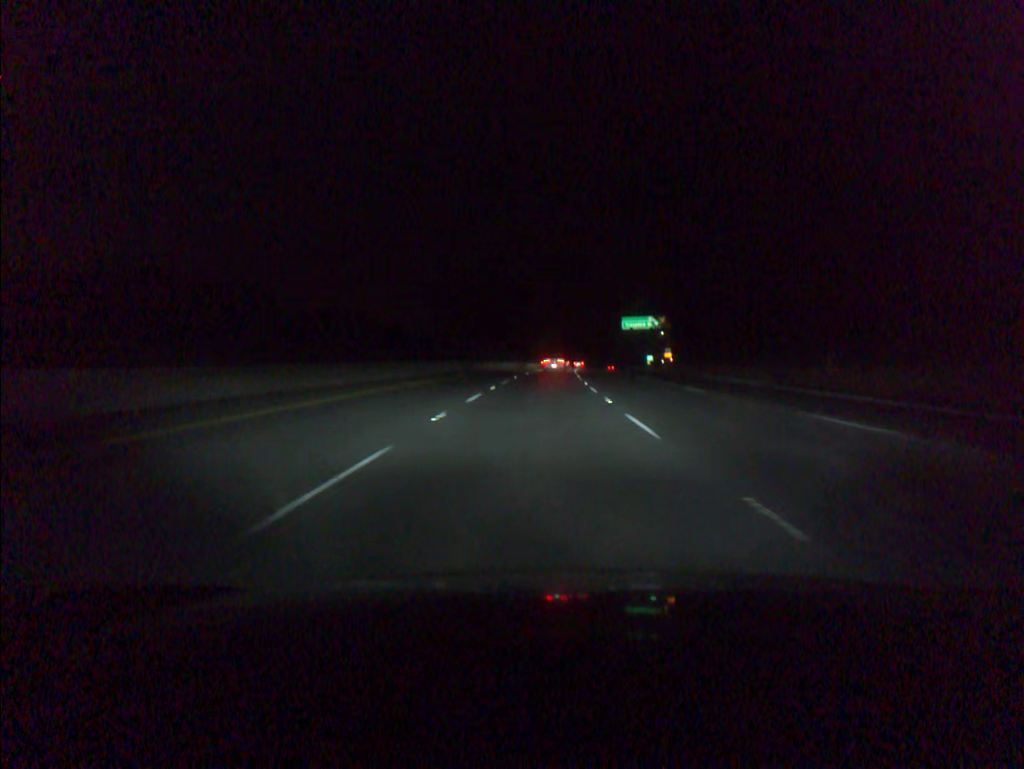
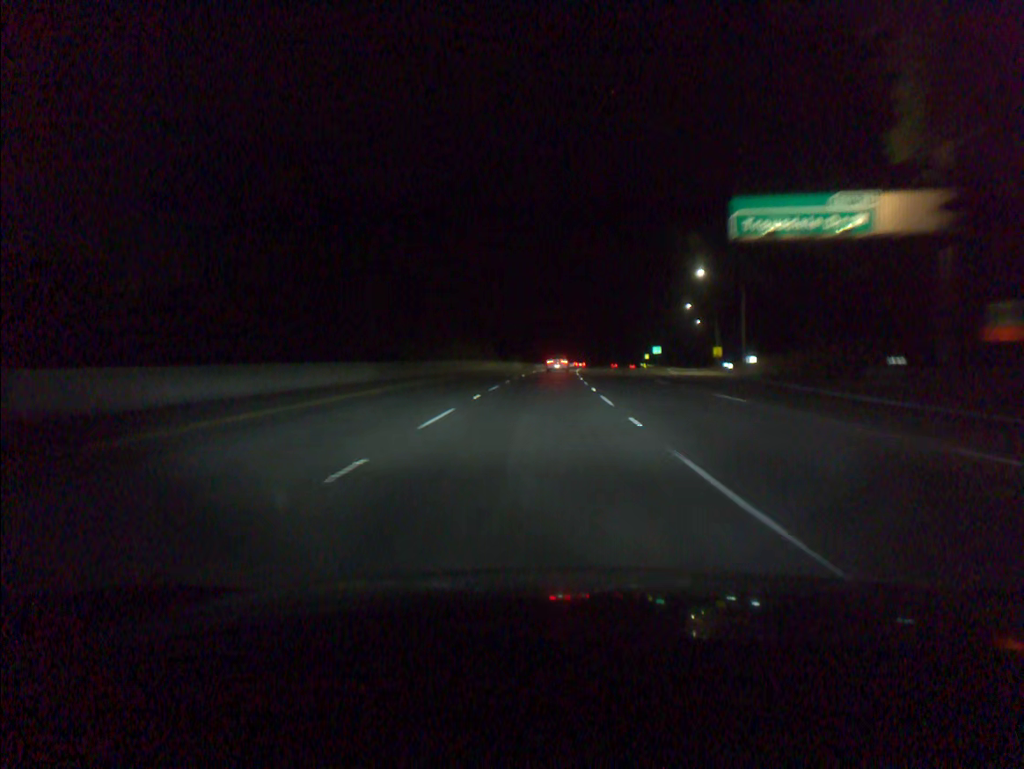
(+2.8, +94.3) m; +3°
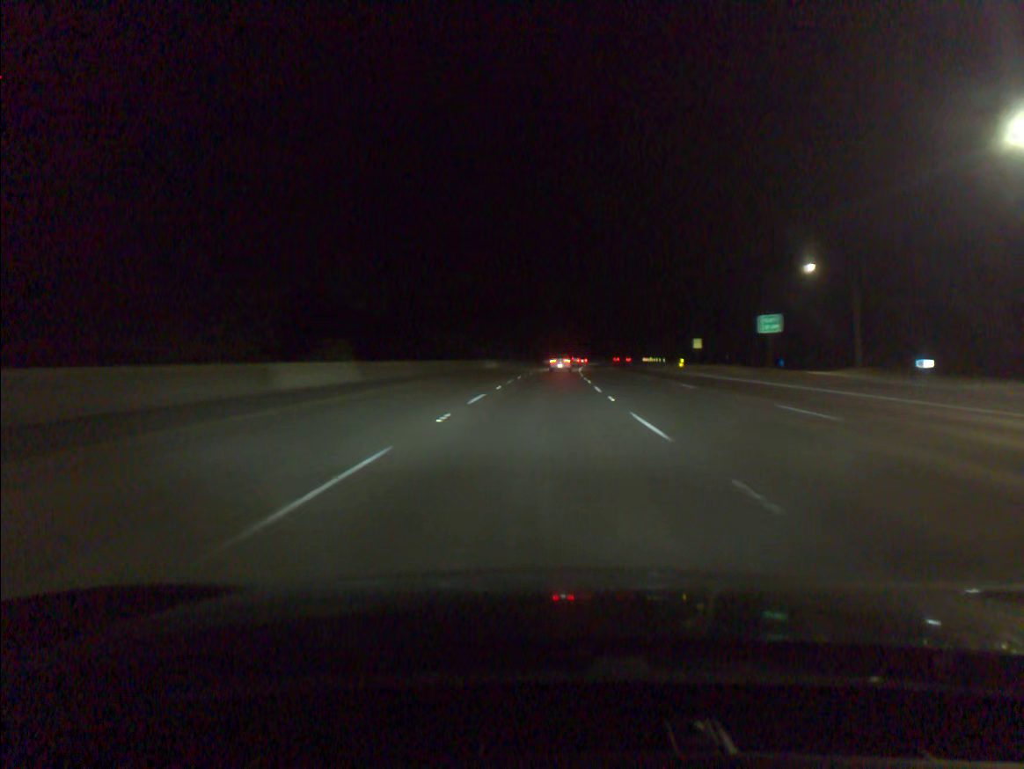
(+2.7, +94.9) m; +3°
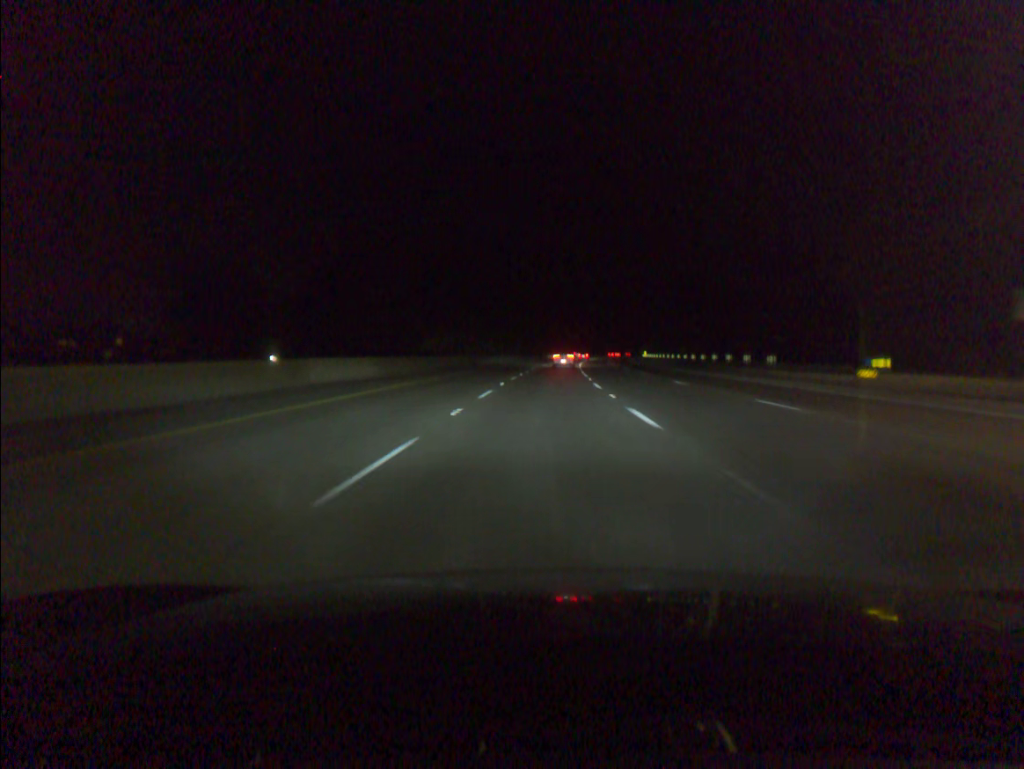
(+1.1, +57.2) m; +2°
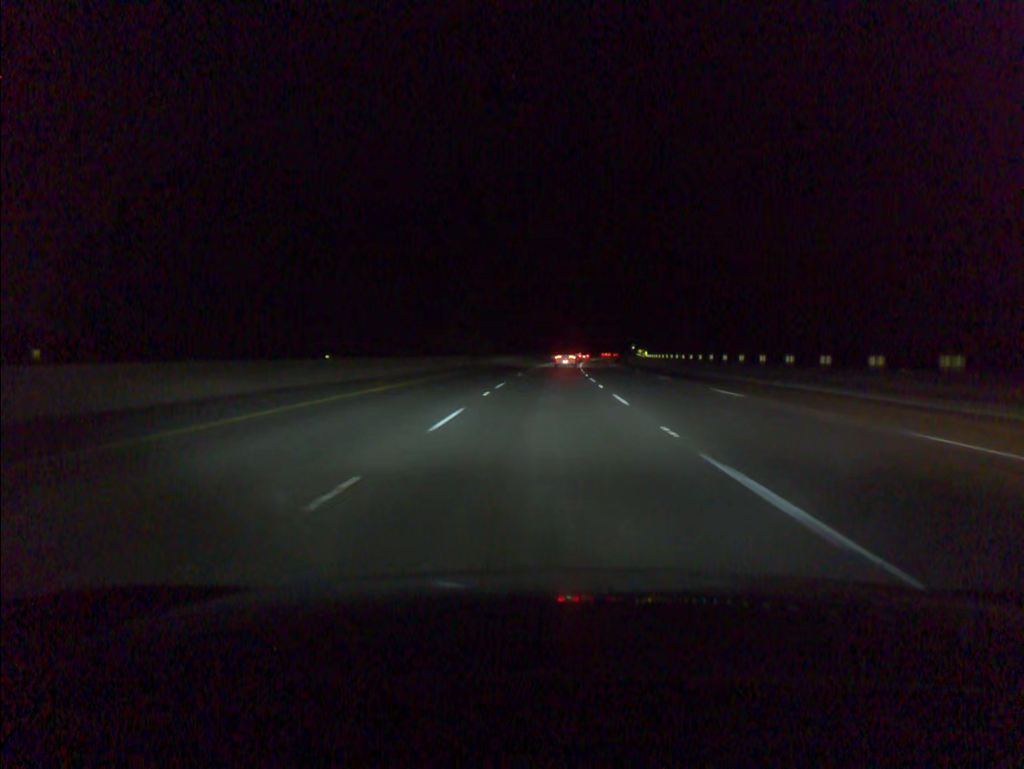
(+0.5, +38.1) m; +1°
